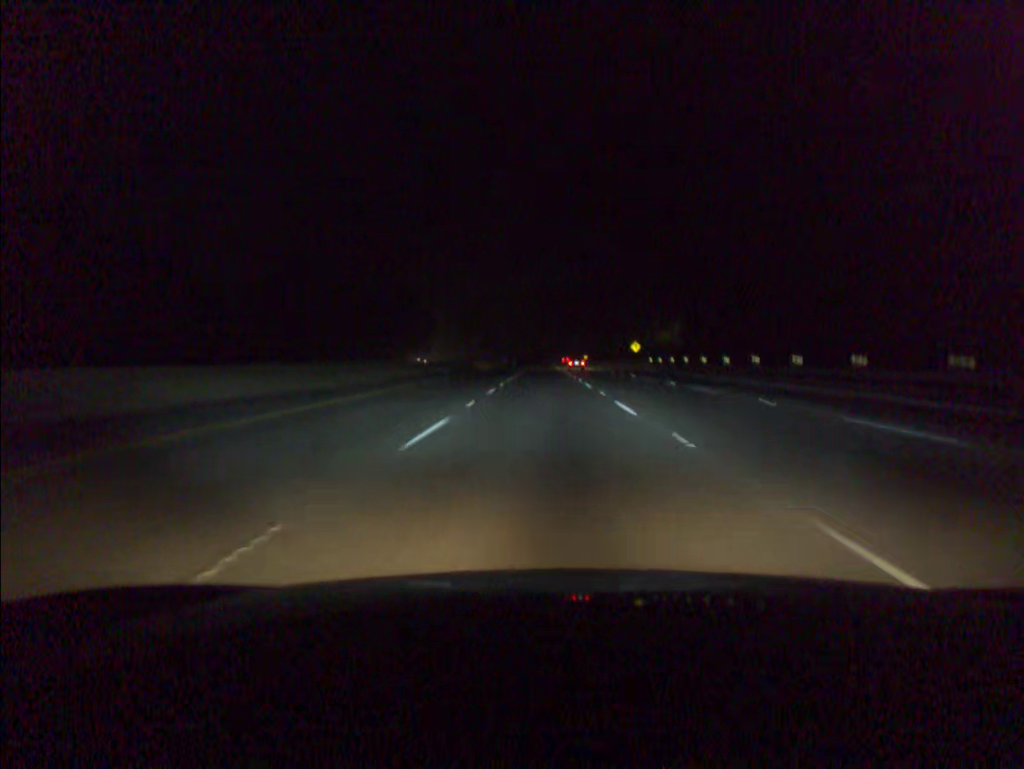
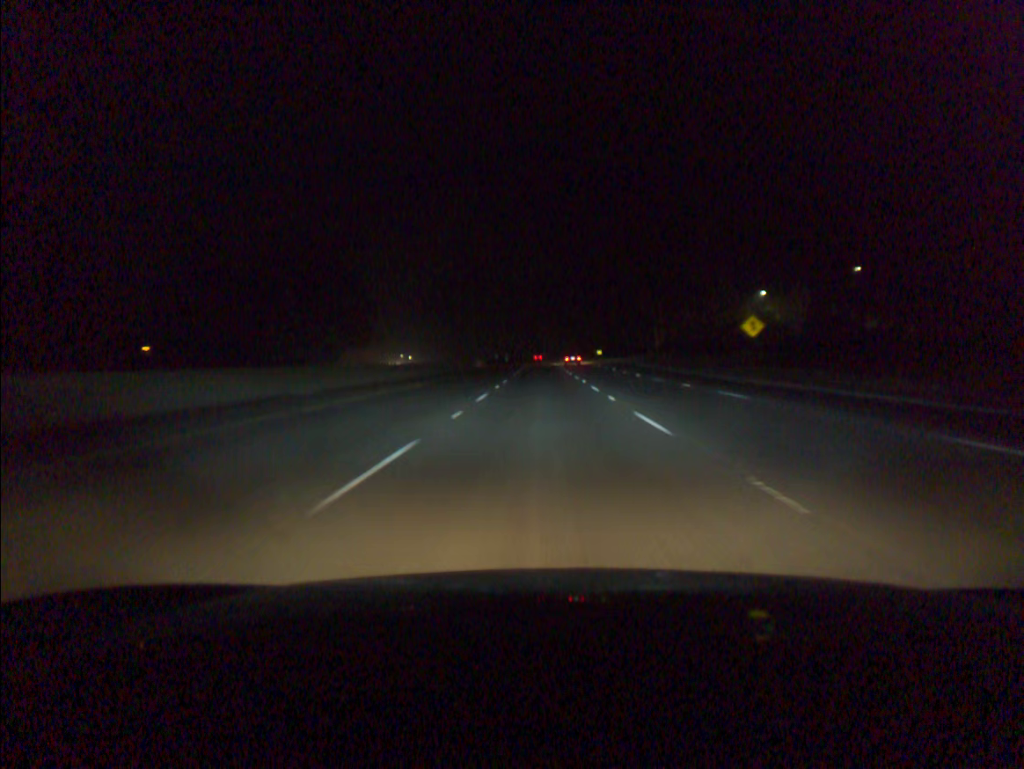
(+0.3, +76.4) m; 0°
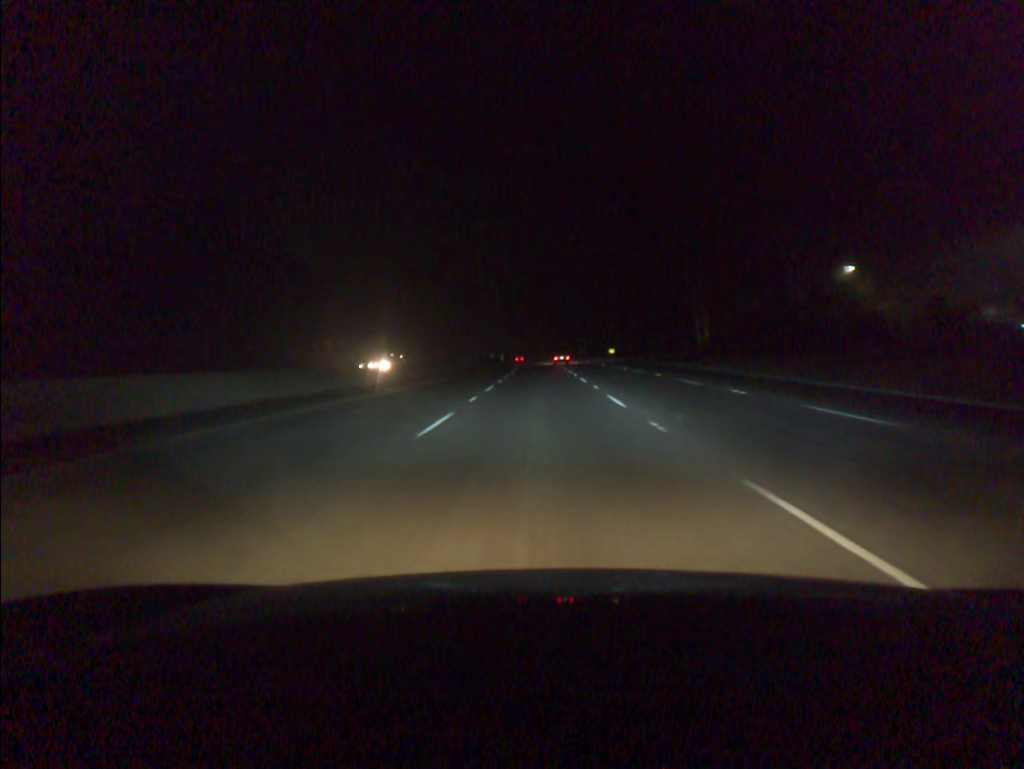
(0.0, +38.2) m; 0°
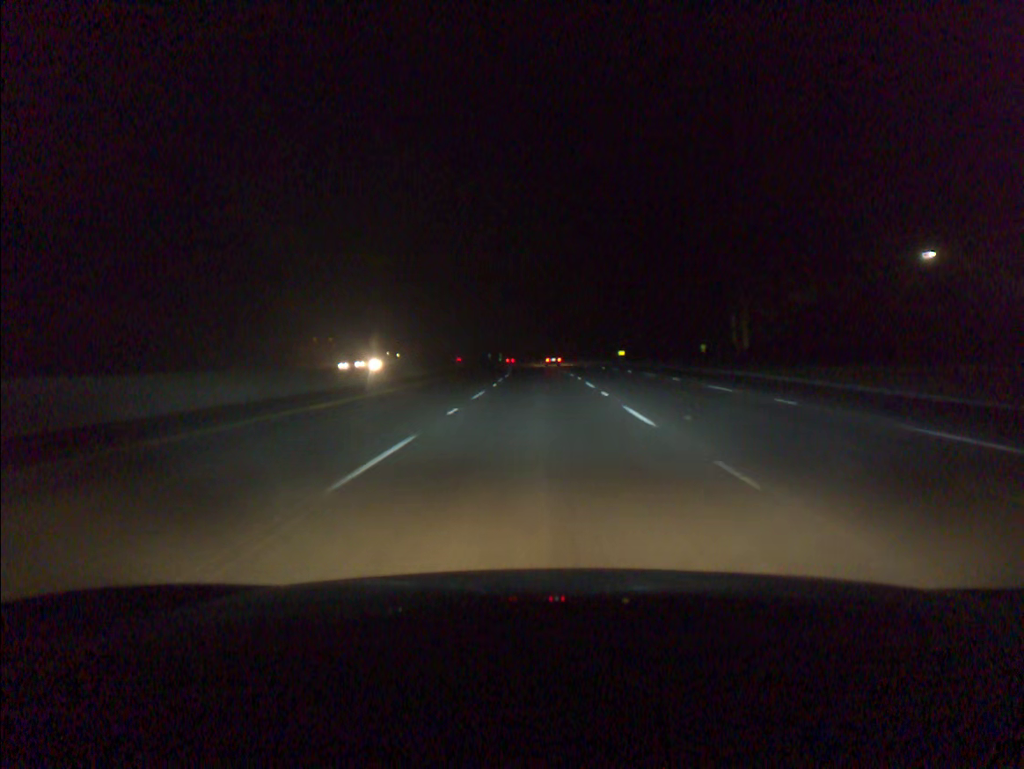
(0.0, +19.1) m; 0°
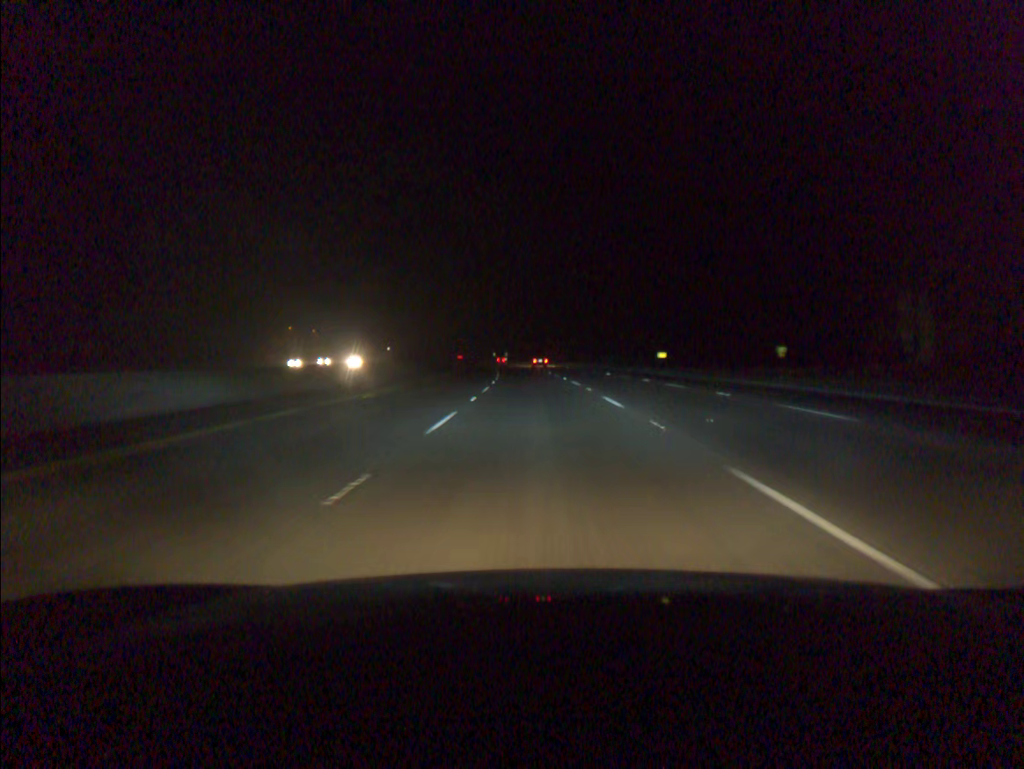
(-0.2, +38.2) m; -1°
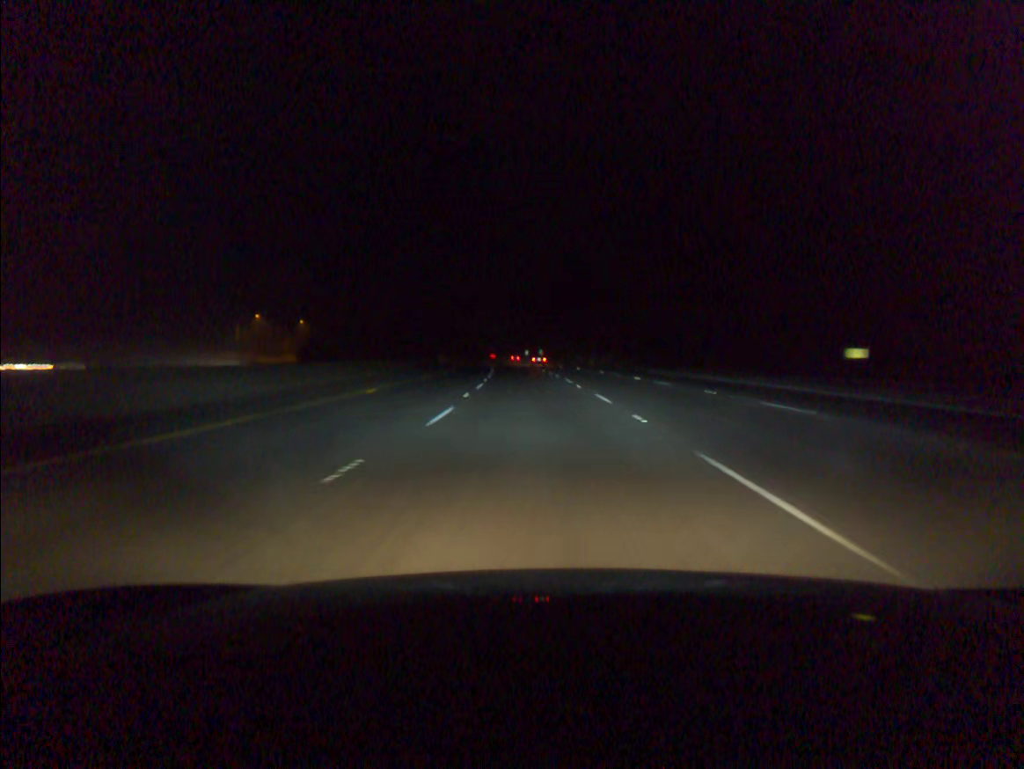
(-1.2, +57.3) m; -3°
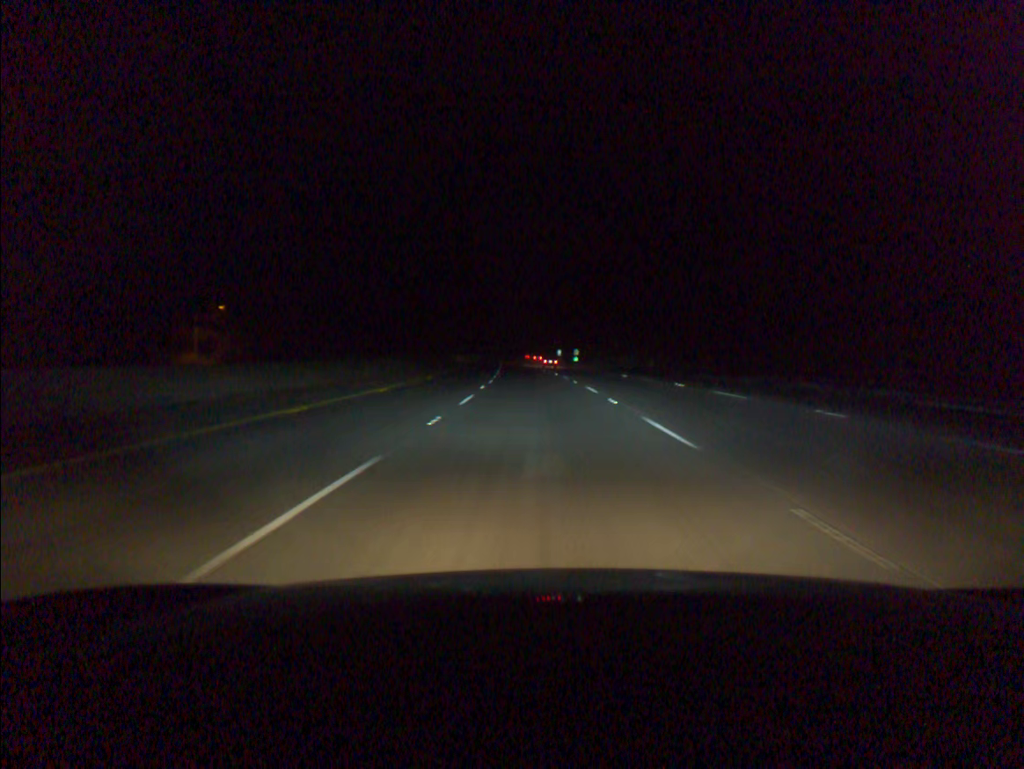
(-0.8, +38.2) m; -2°
